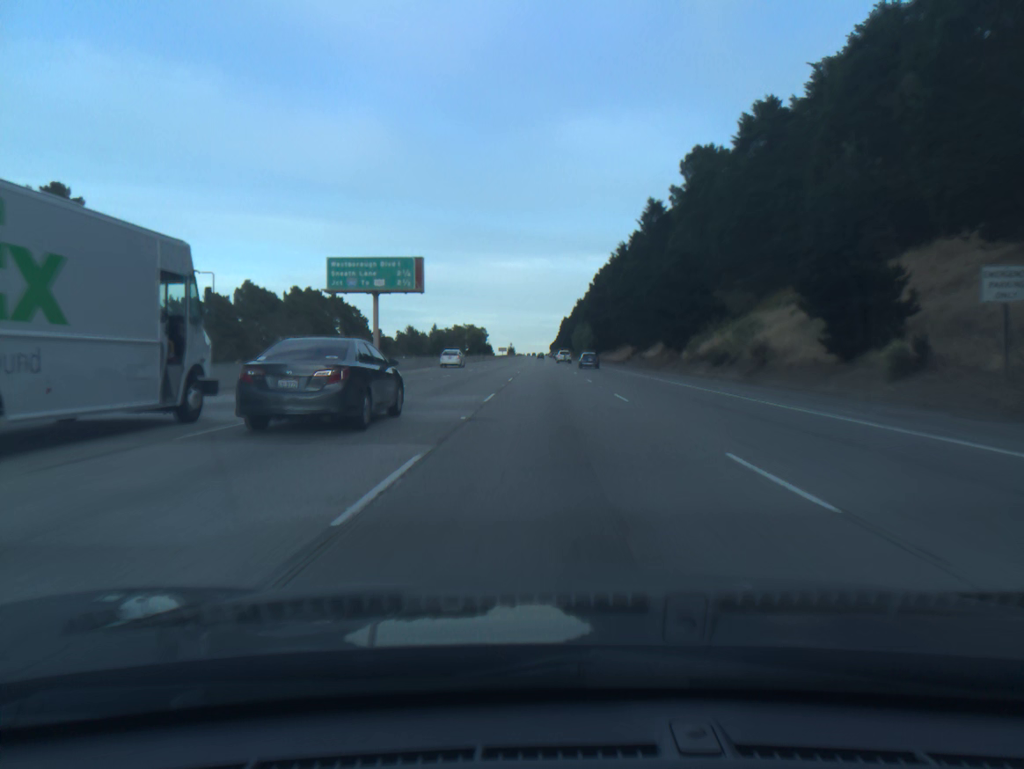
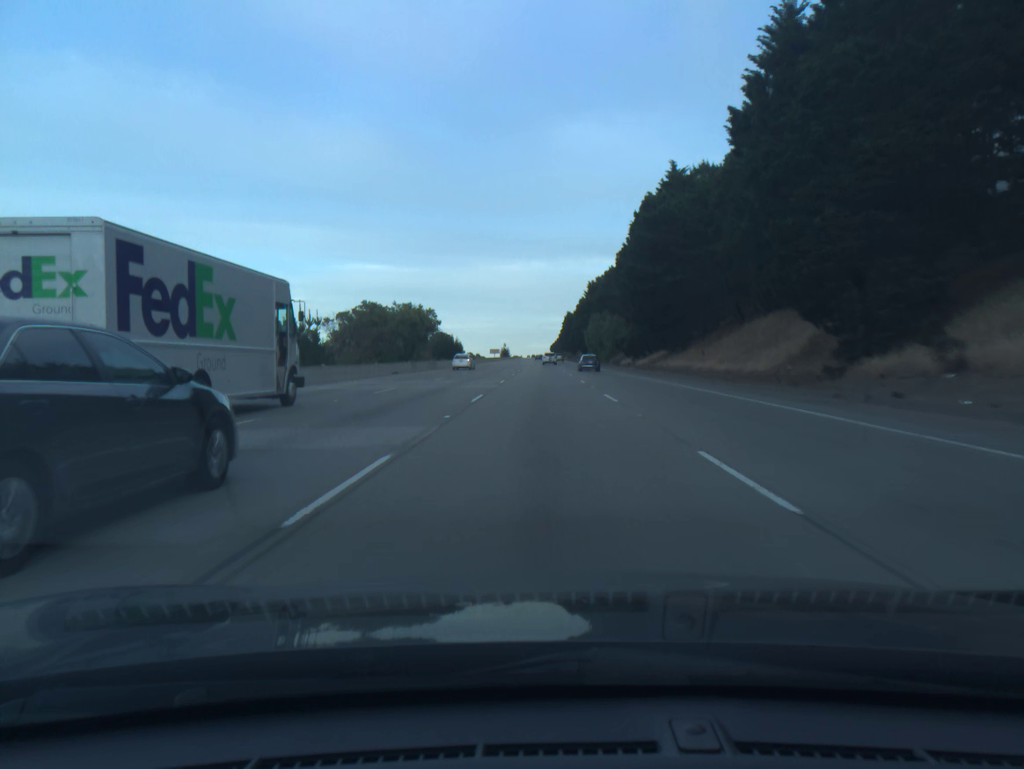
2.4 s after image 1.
(+0.1, +73.2) m; 0°
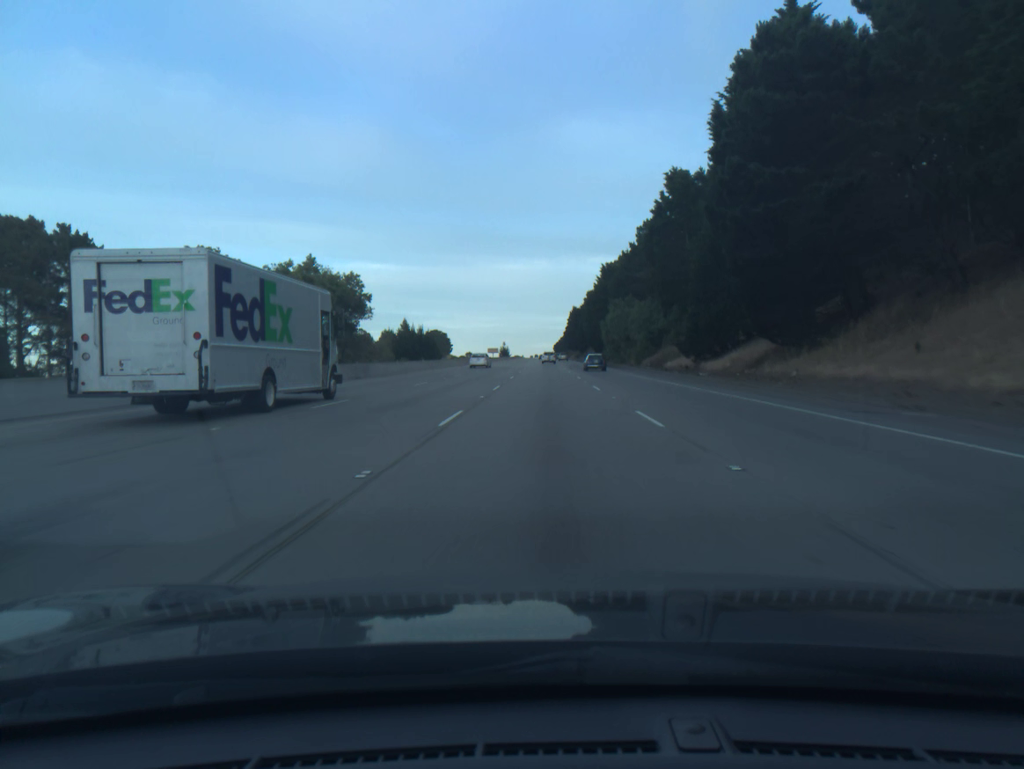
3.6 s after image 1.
(-0.1, +36.5) m; 0°
